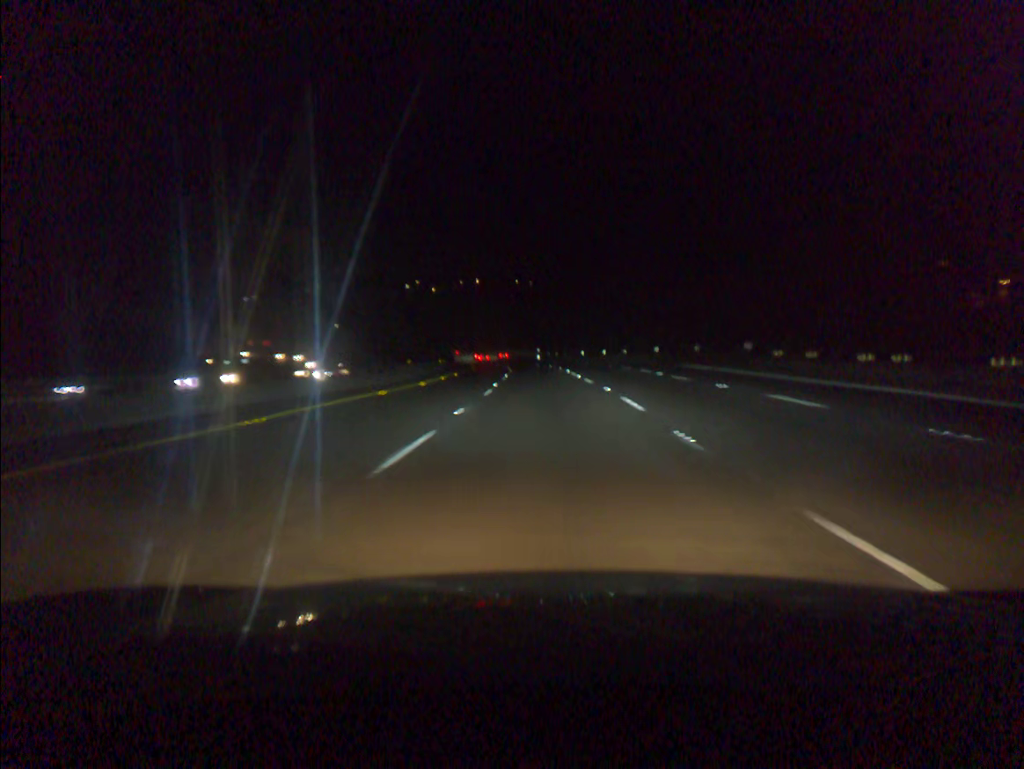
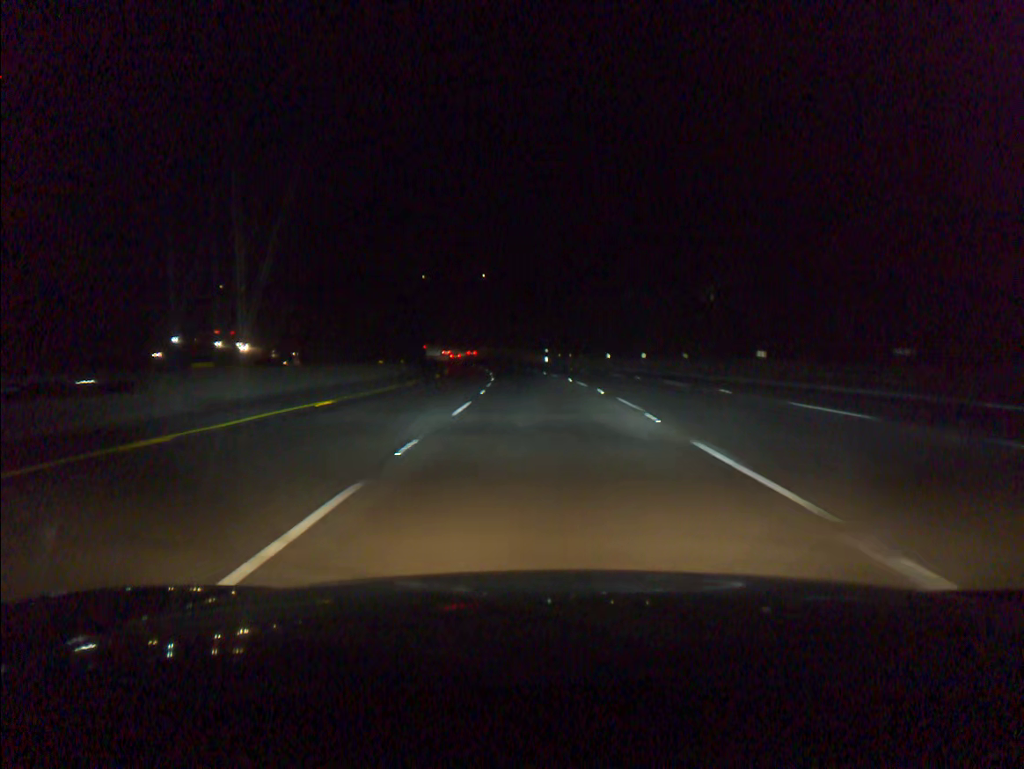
(-0.1, +33.9) m; -1°
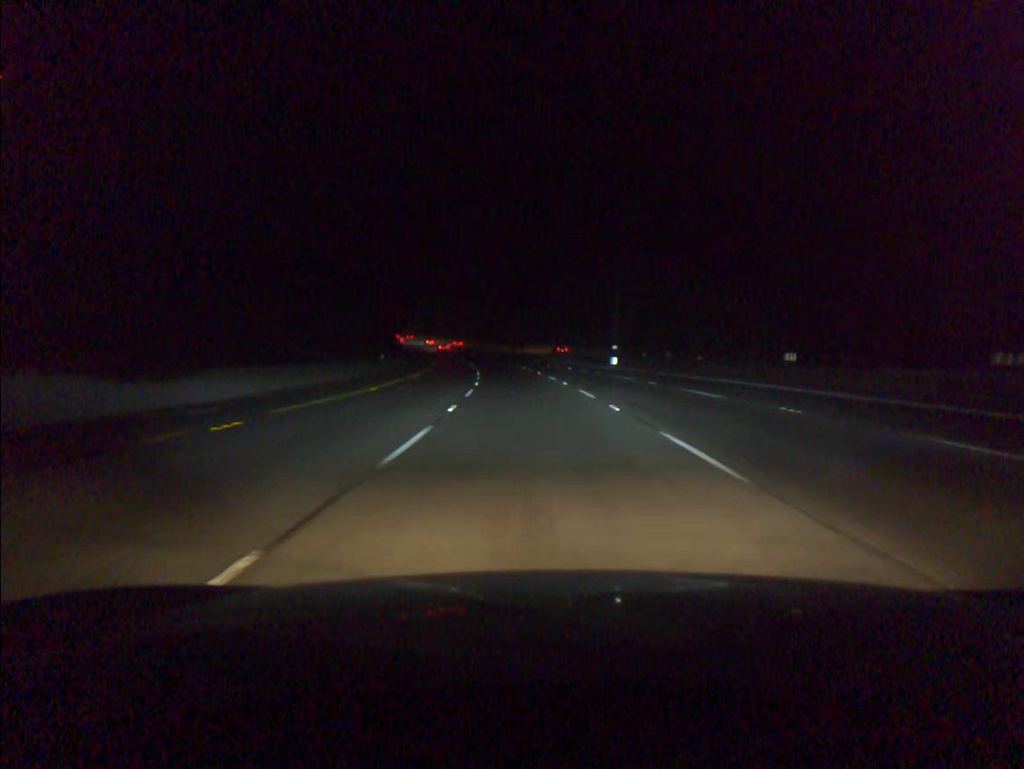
(-1.4, +50.8) m; -4°
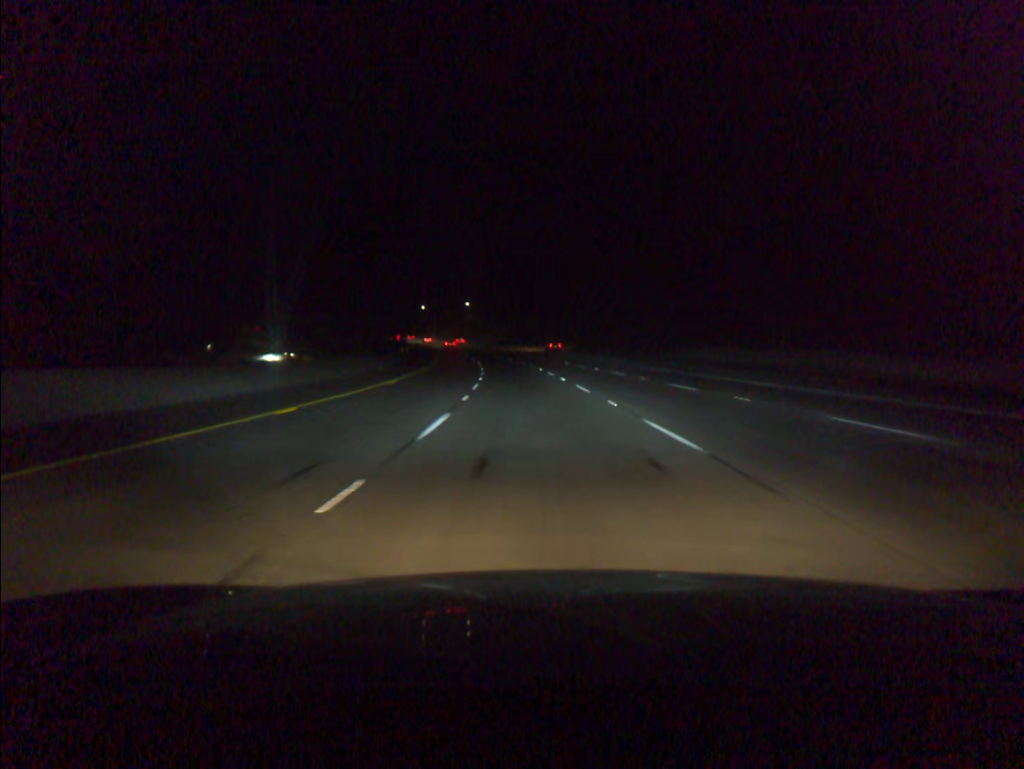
(-6.1, +84.5) m; -8°
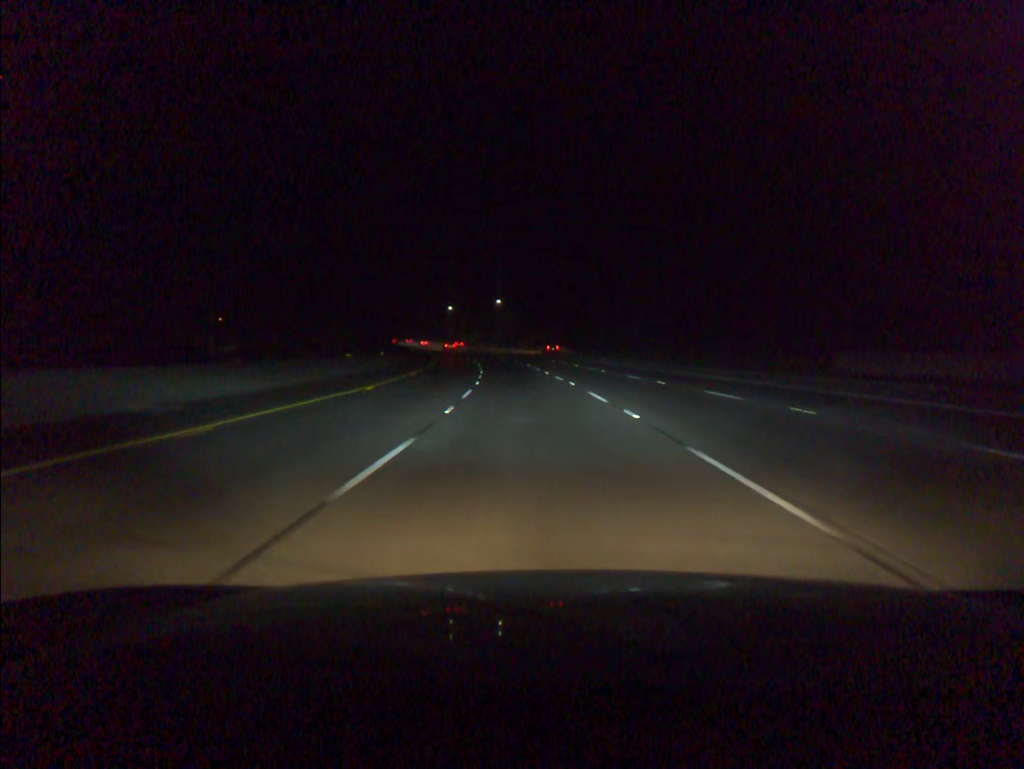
(-0.8, +33.9) m; -3°
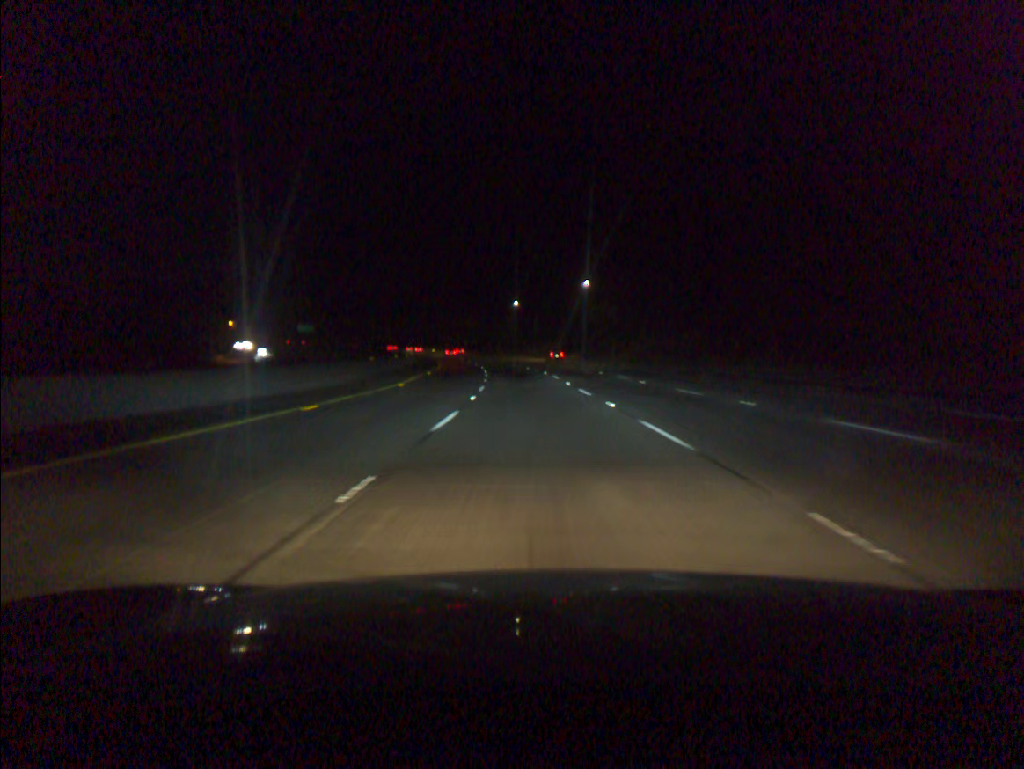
(-3.7, +67.1) m; -6°
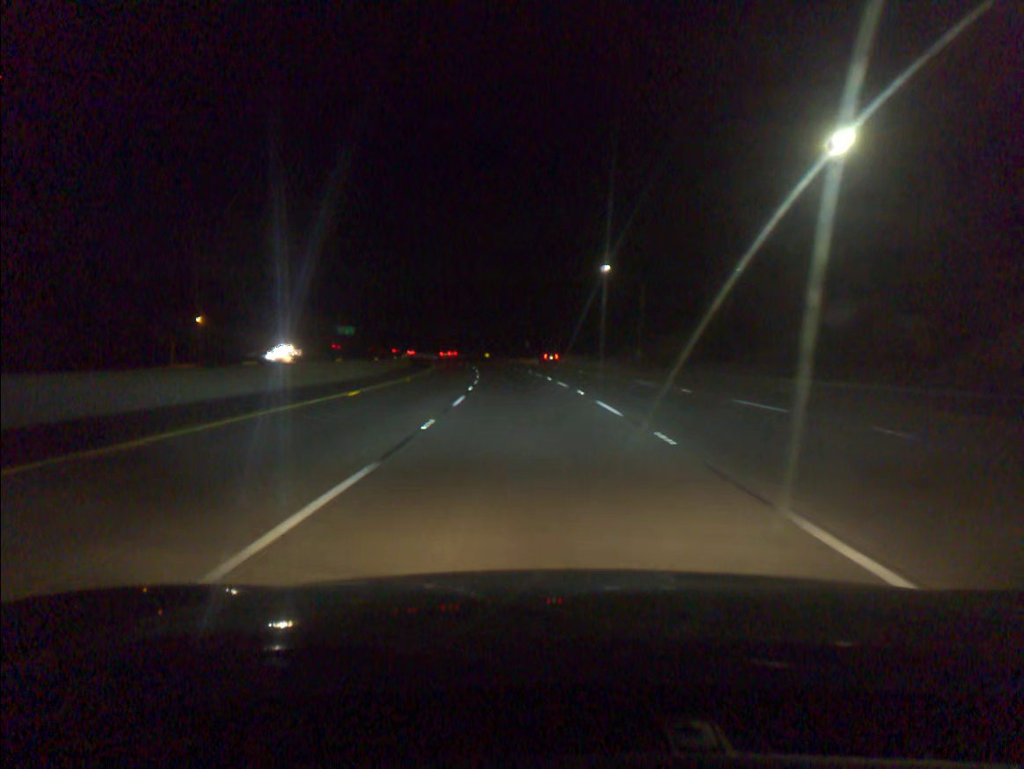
(-3.1, +67.0) m; -6°
